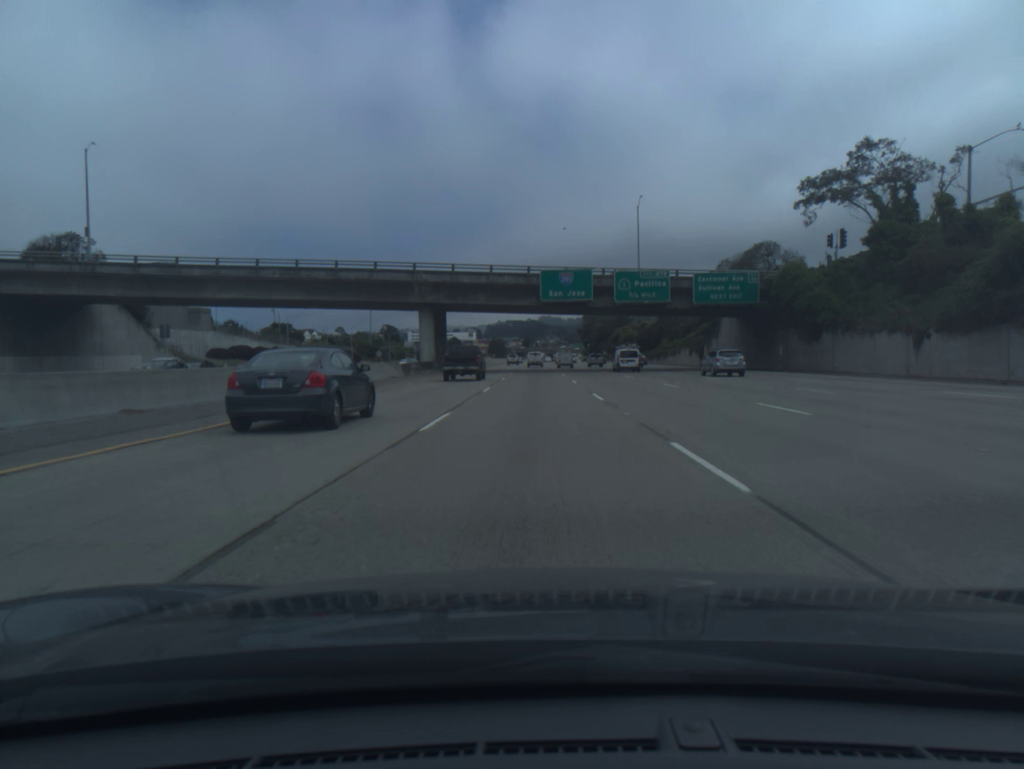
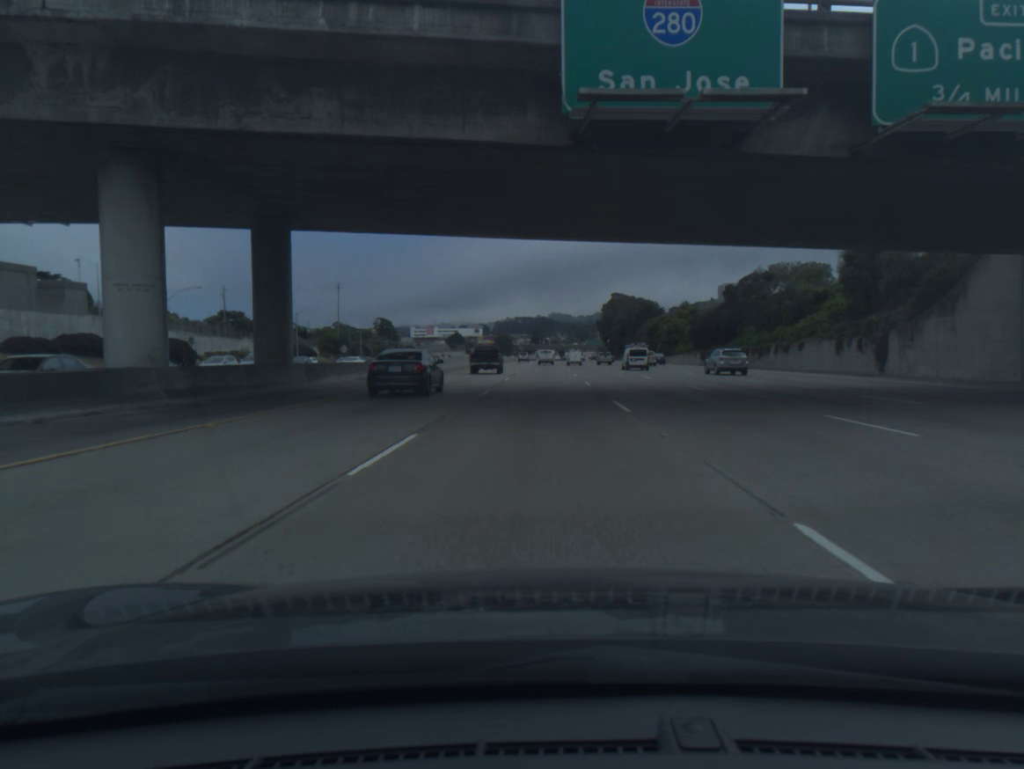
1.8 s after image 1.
(-0.2, +49.0) m; -1°
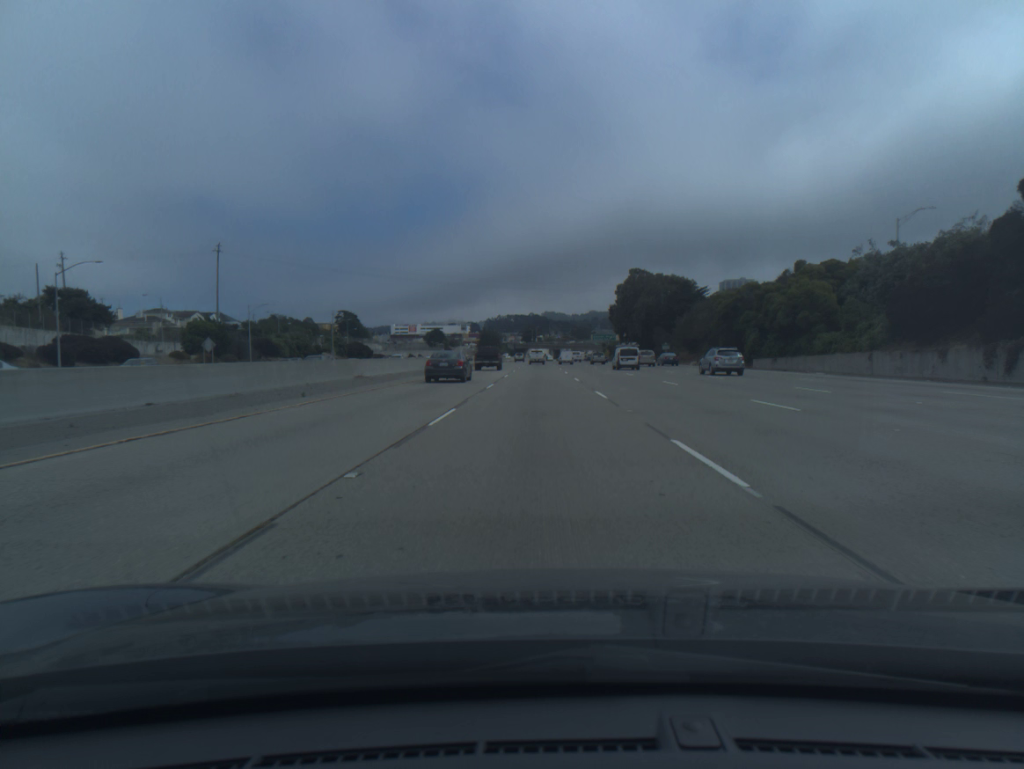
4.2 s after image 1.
(+0.2, +67.7) m; +1°
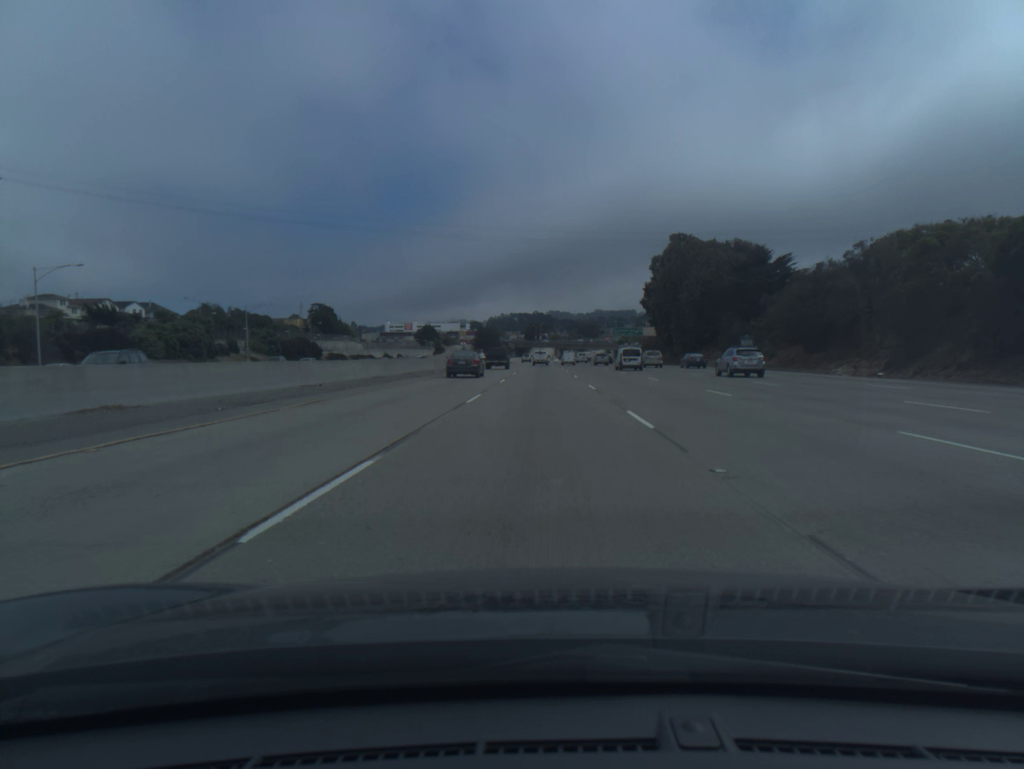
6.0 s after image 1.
(-0.1, +52.3) m; 0°
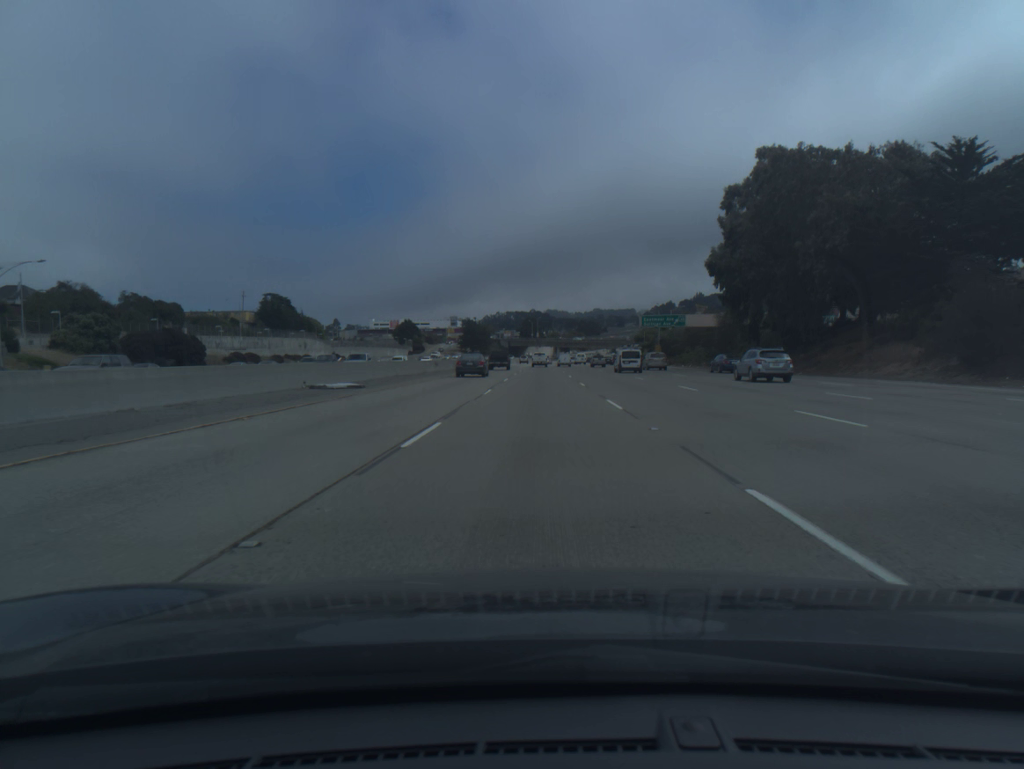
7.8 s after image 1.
(0.0, +53.5) m; 0°
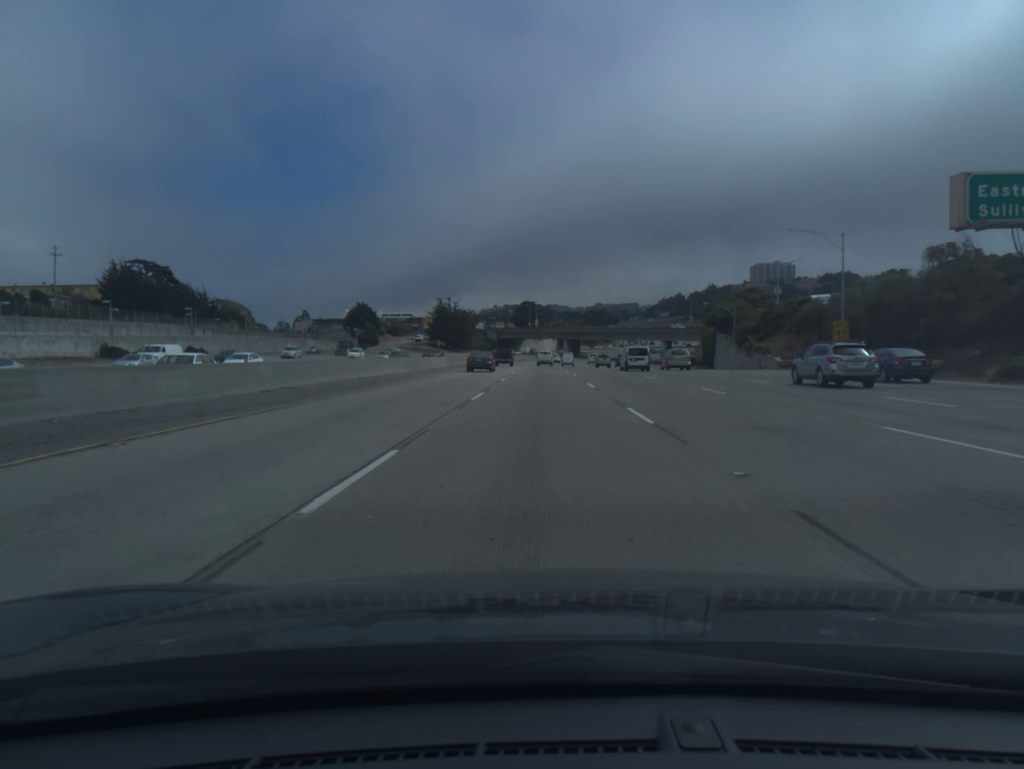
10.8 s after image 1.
(-0.2, +92.1) m; 0°
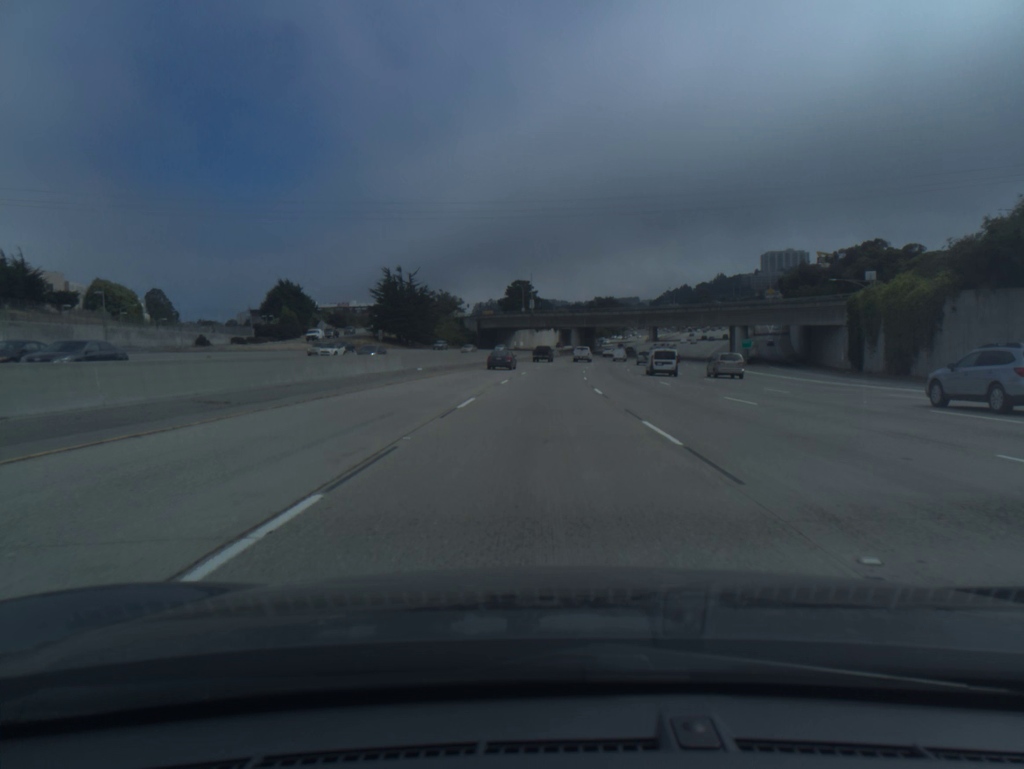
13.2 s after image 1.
(0.0, +76.1) m; 0°
